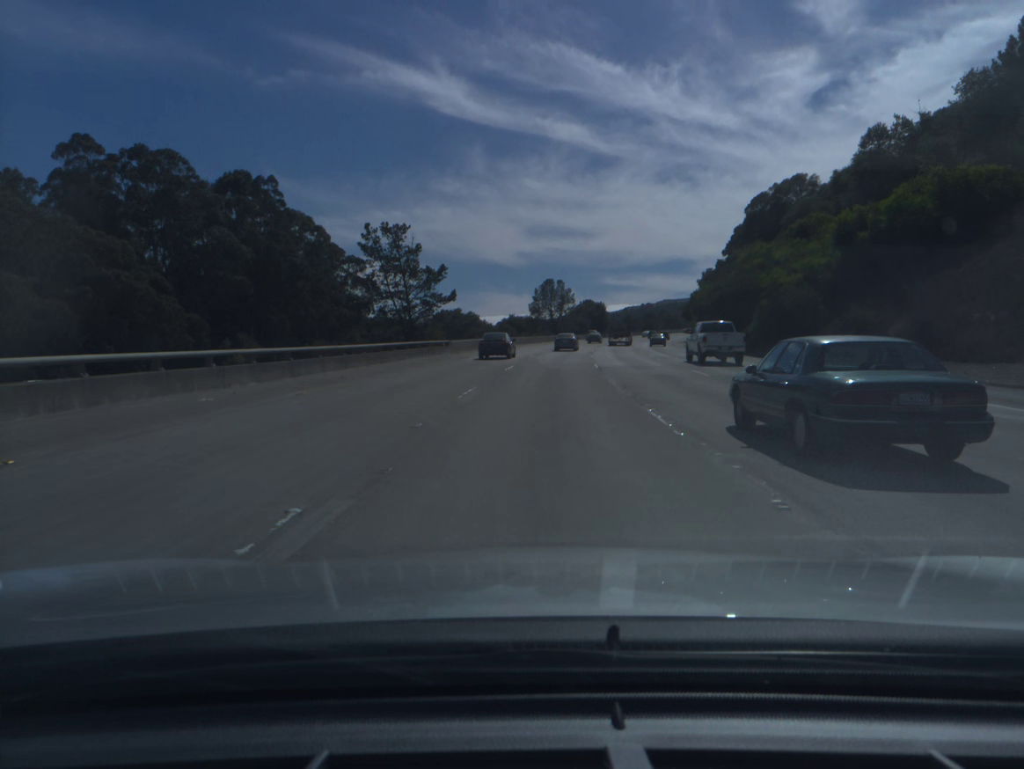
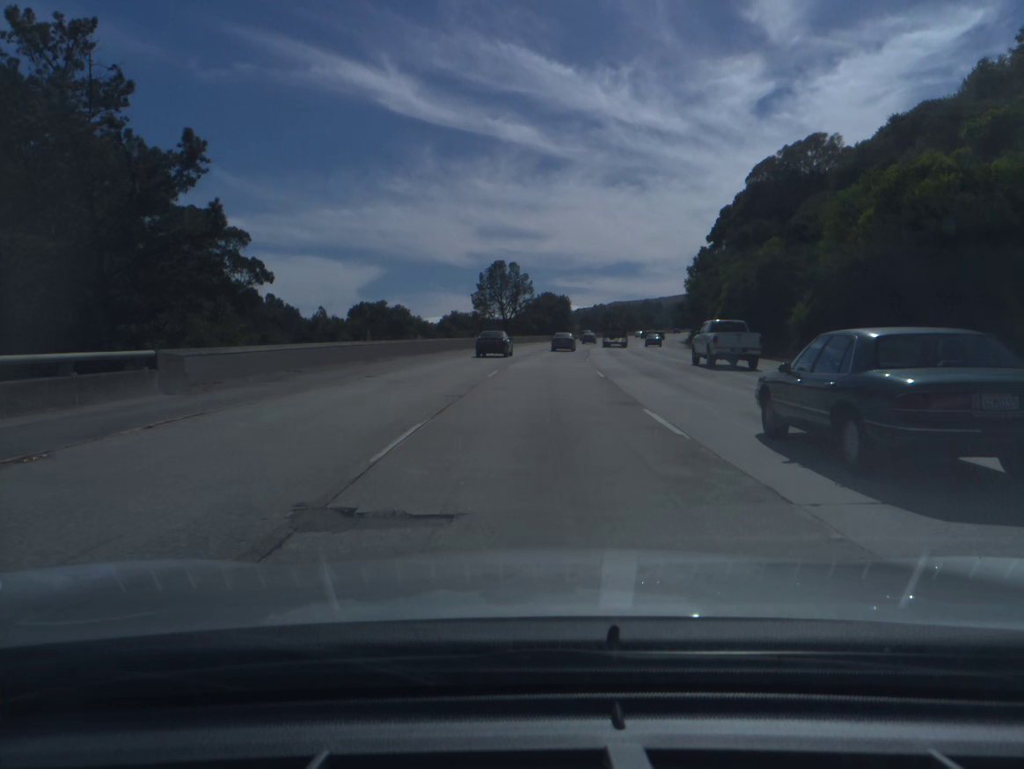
(+1.2, +38.2) m; +3°
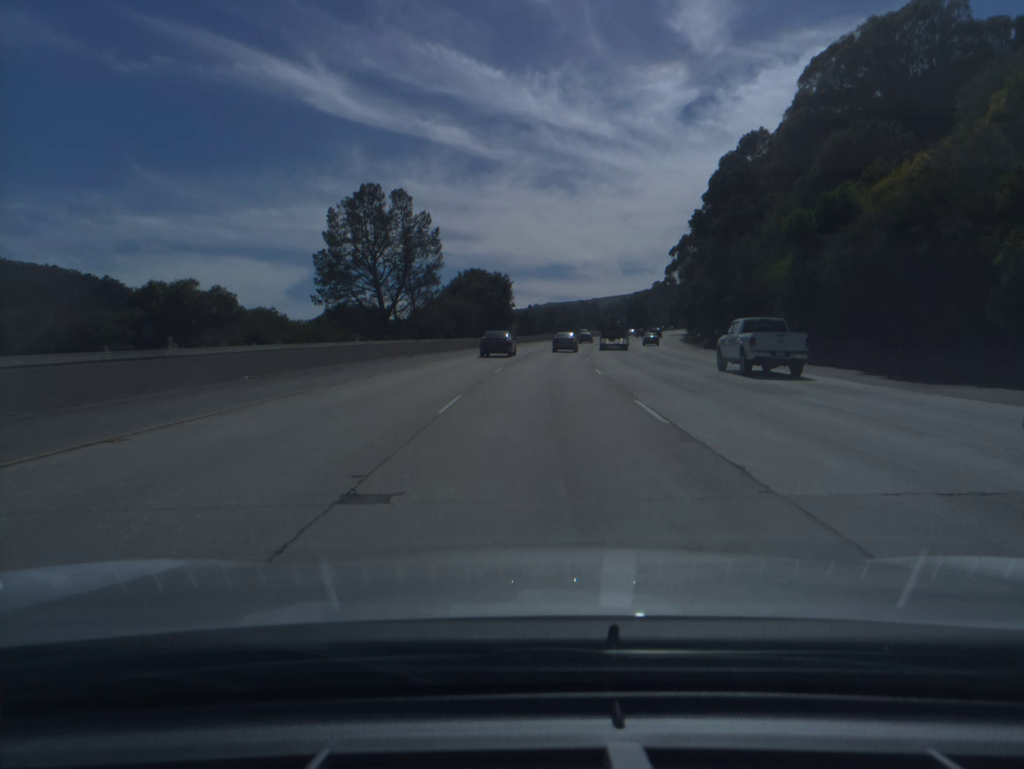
(+2.4, +56.6) m; +5°
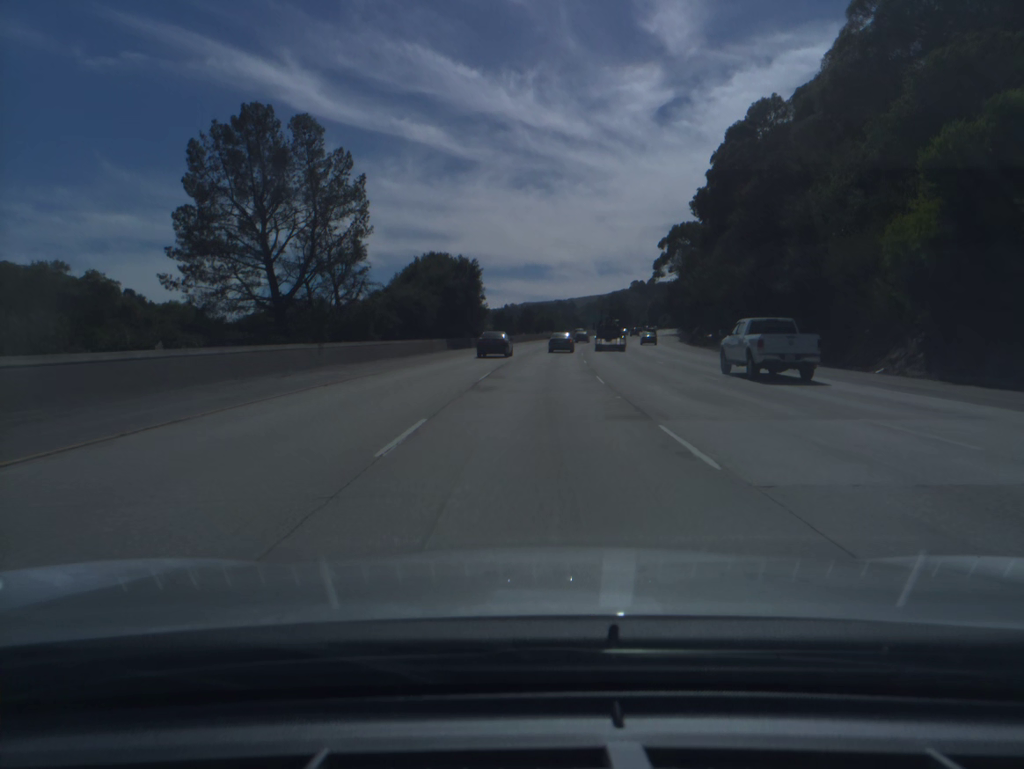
(+0.3, +18.7) m; +2°
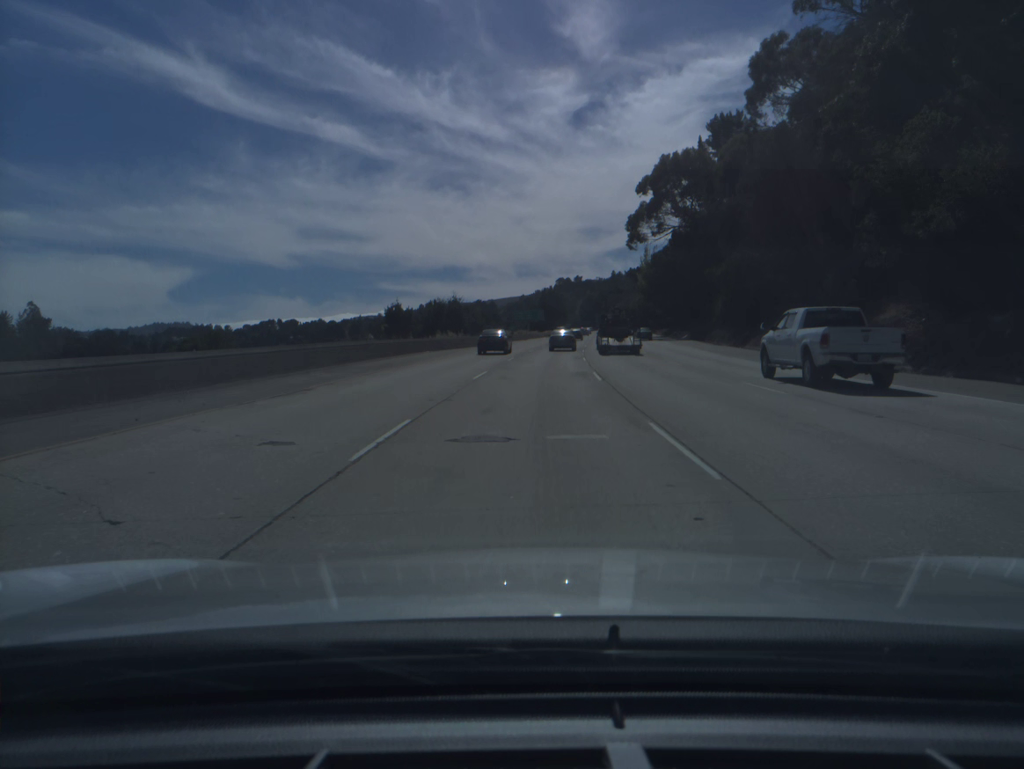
(+3.9, +73.2) m; +6°
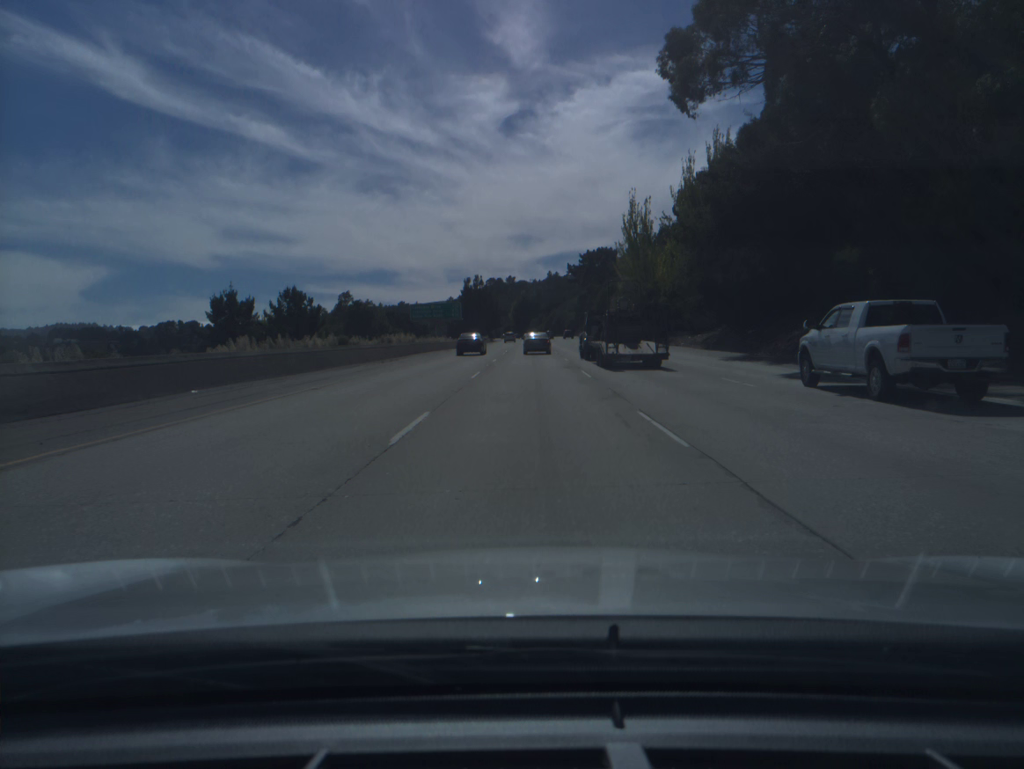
(+3.5, +71.4) m; +5°
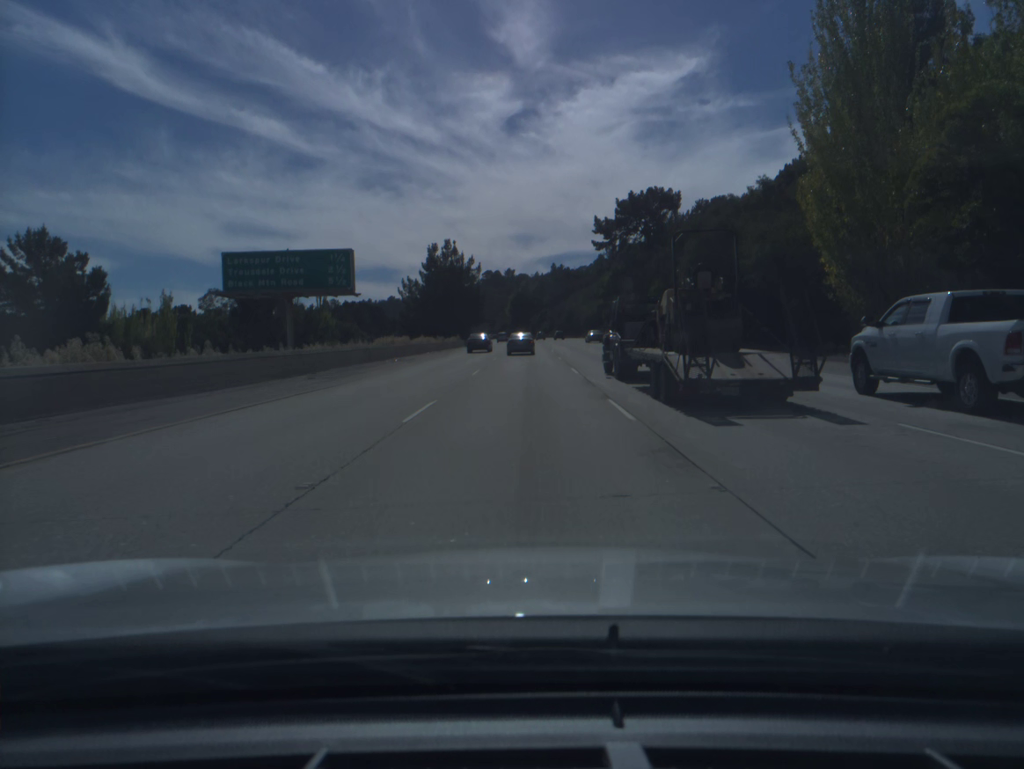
(+0.4, +70.2) m; 0°
